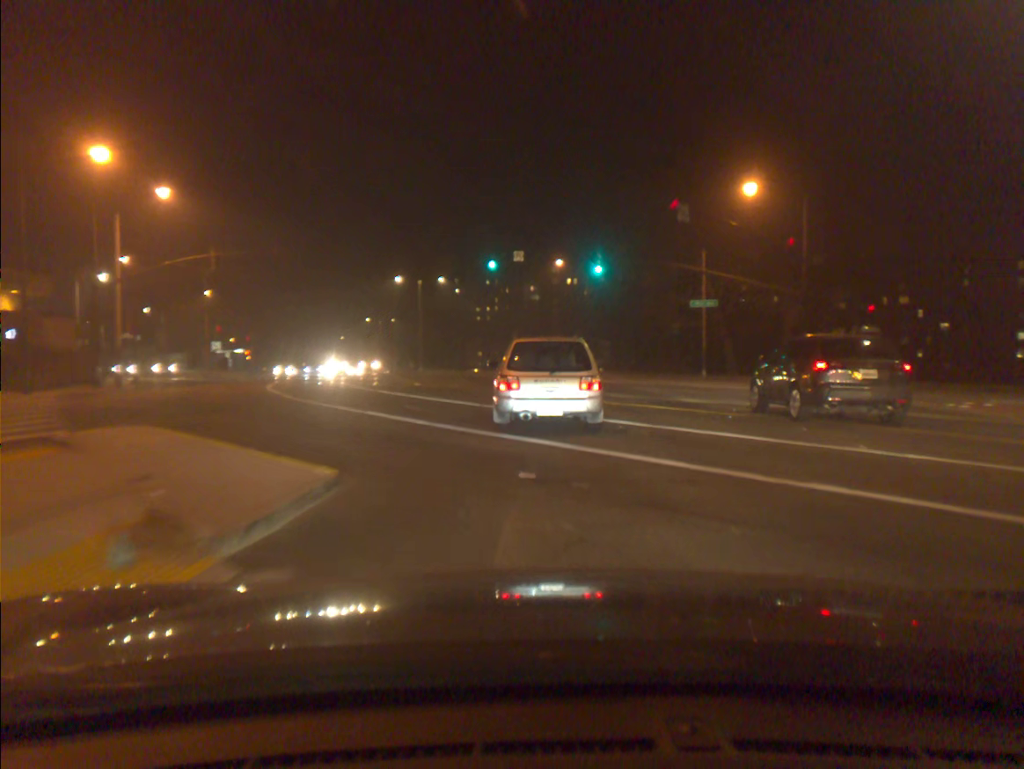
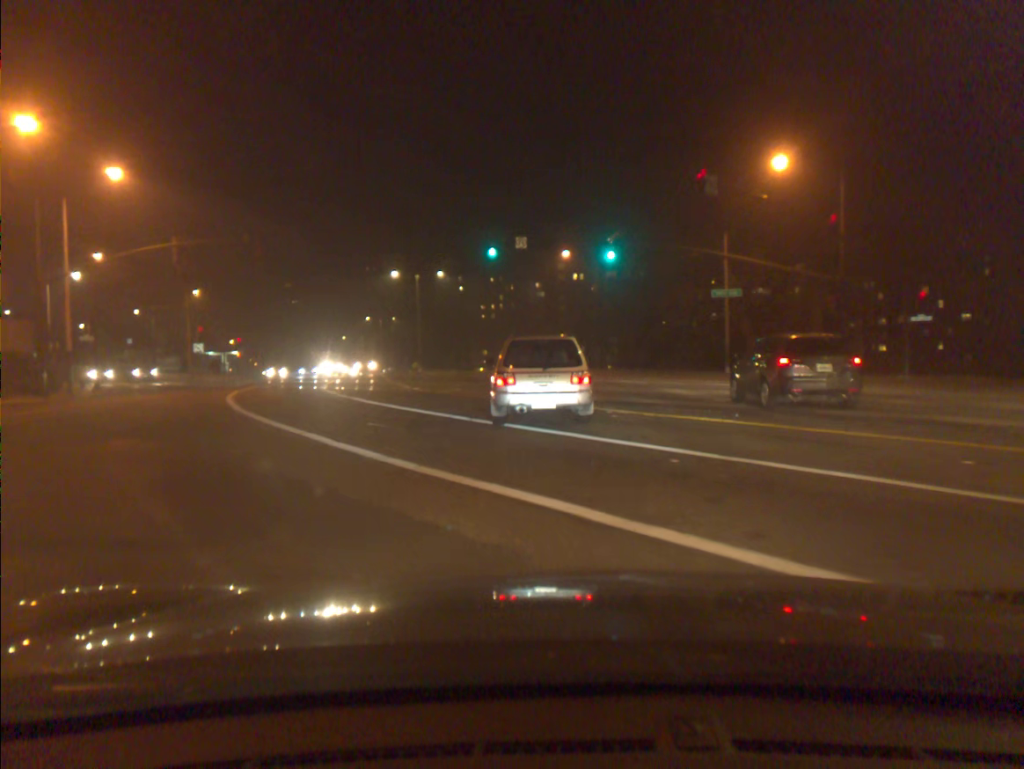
(0.0, +4.8) m; 0°
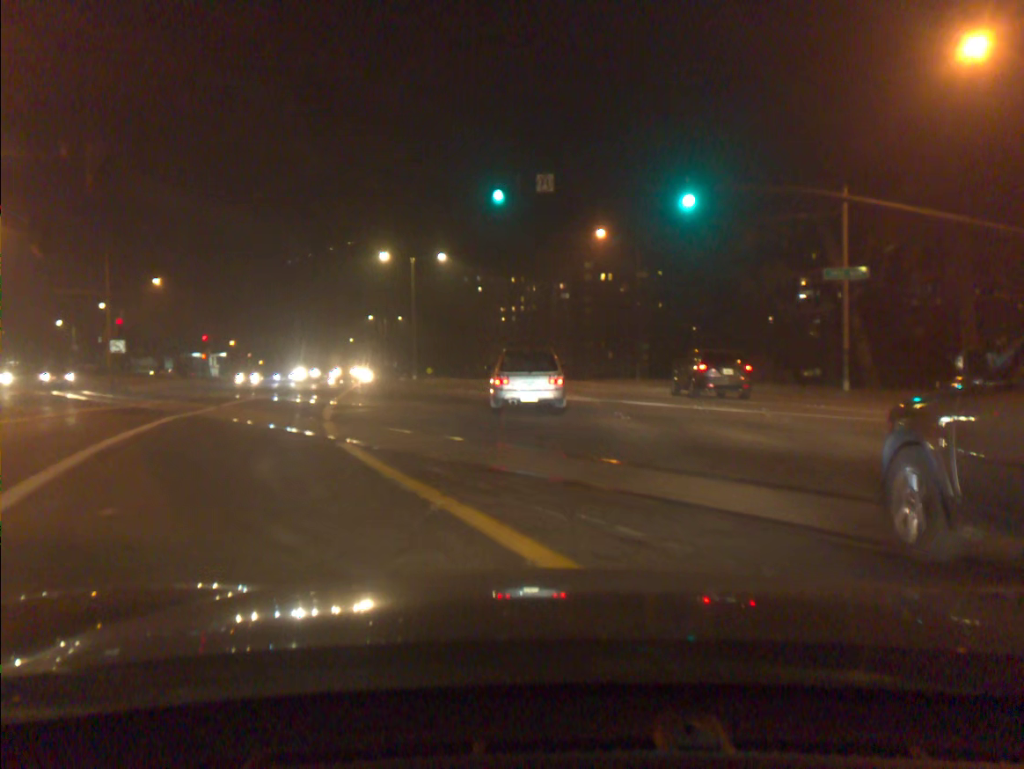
(-0.4, +15.8) m; -2°
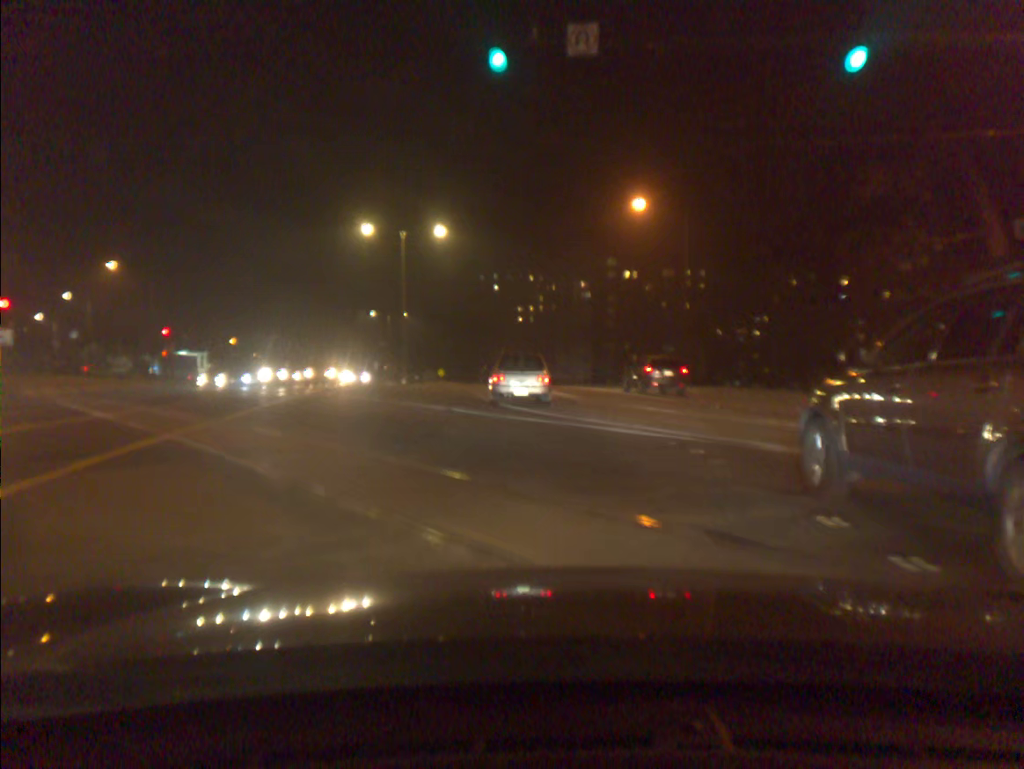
(-0.2, +12.2) m; -2°
